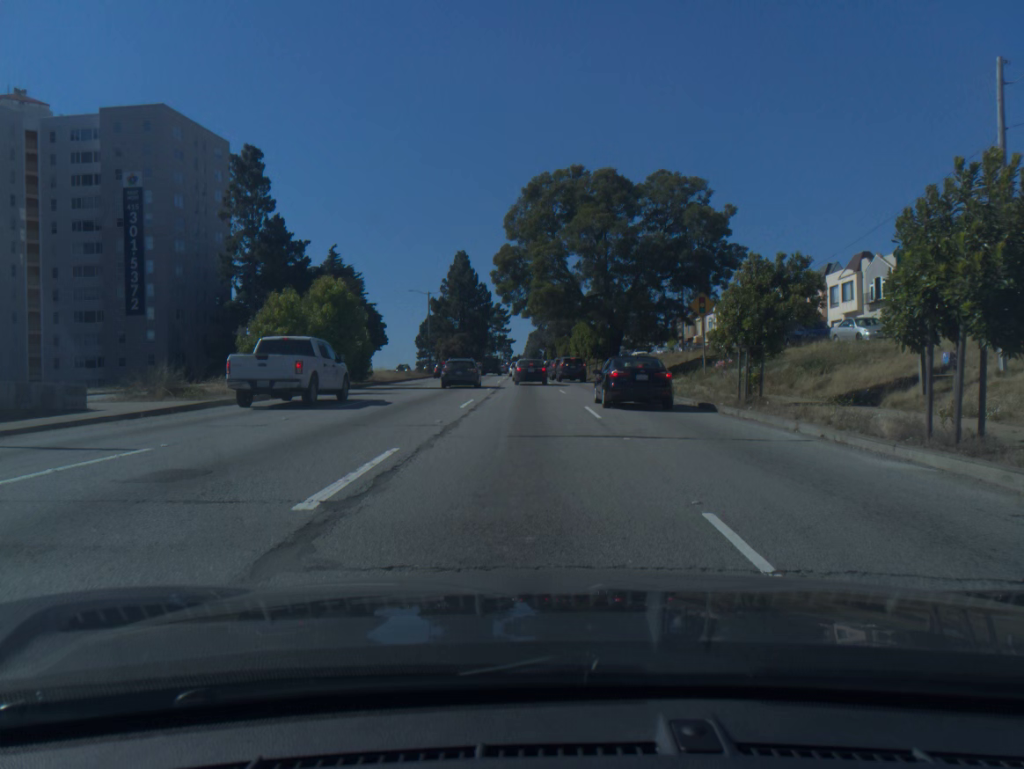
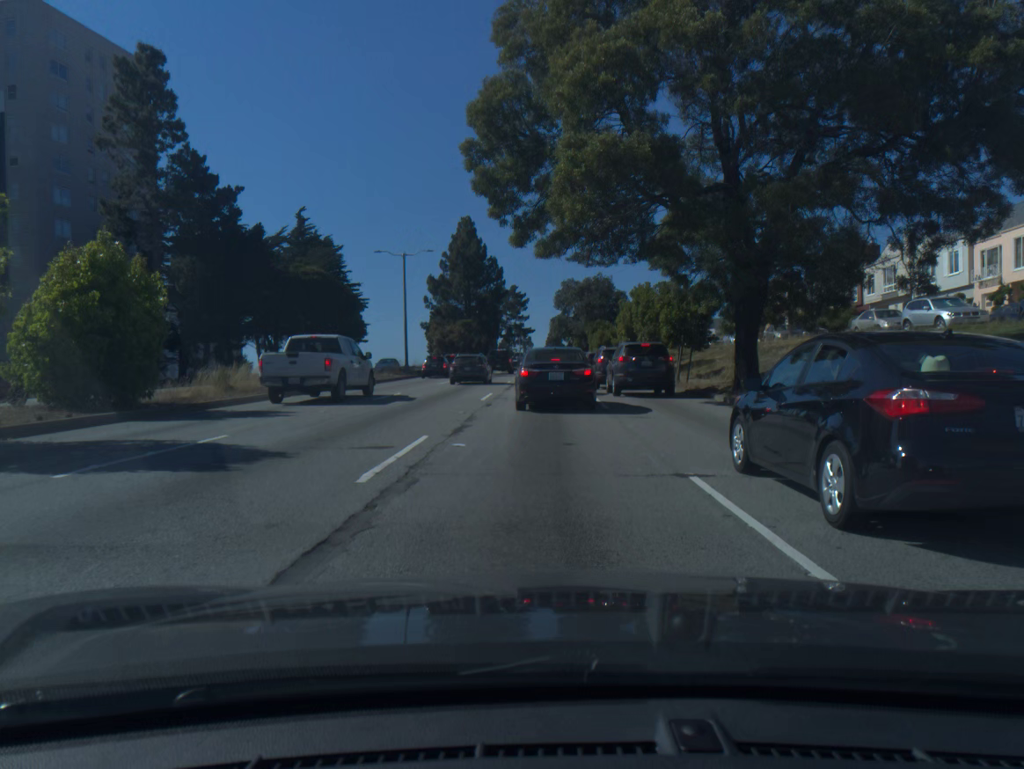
(-0.5, +28.2) m; -1°
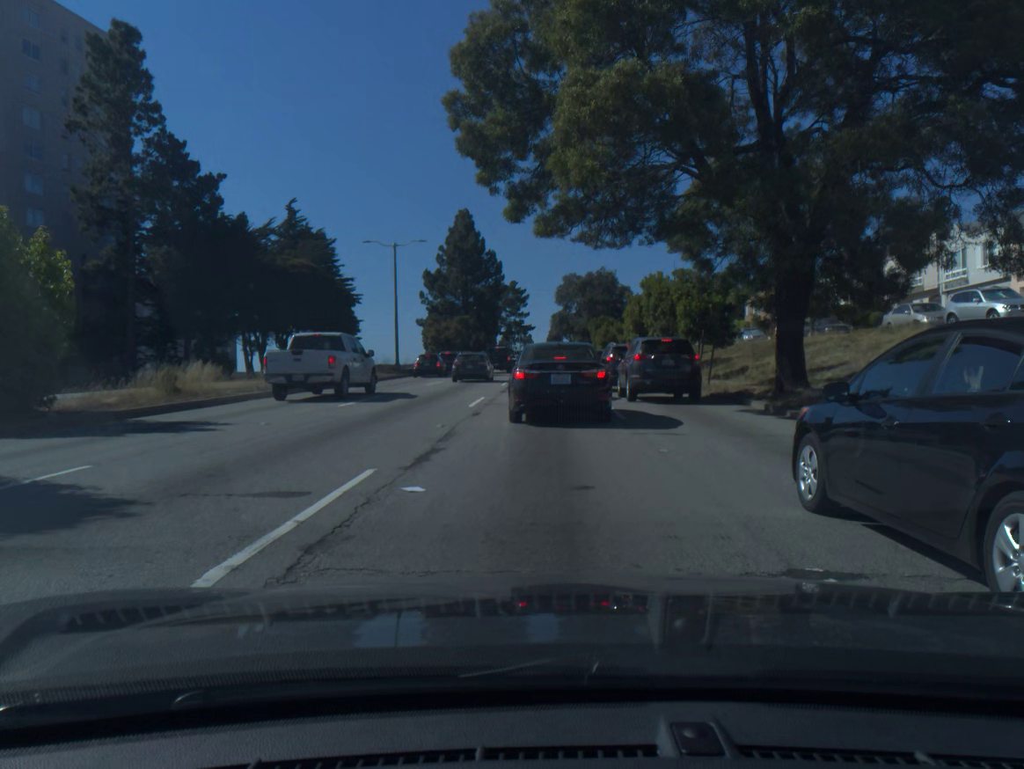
(0.0, +3.7) m; 0°
